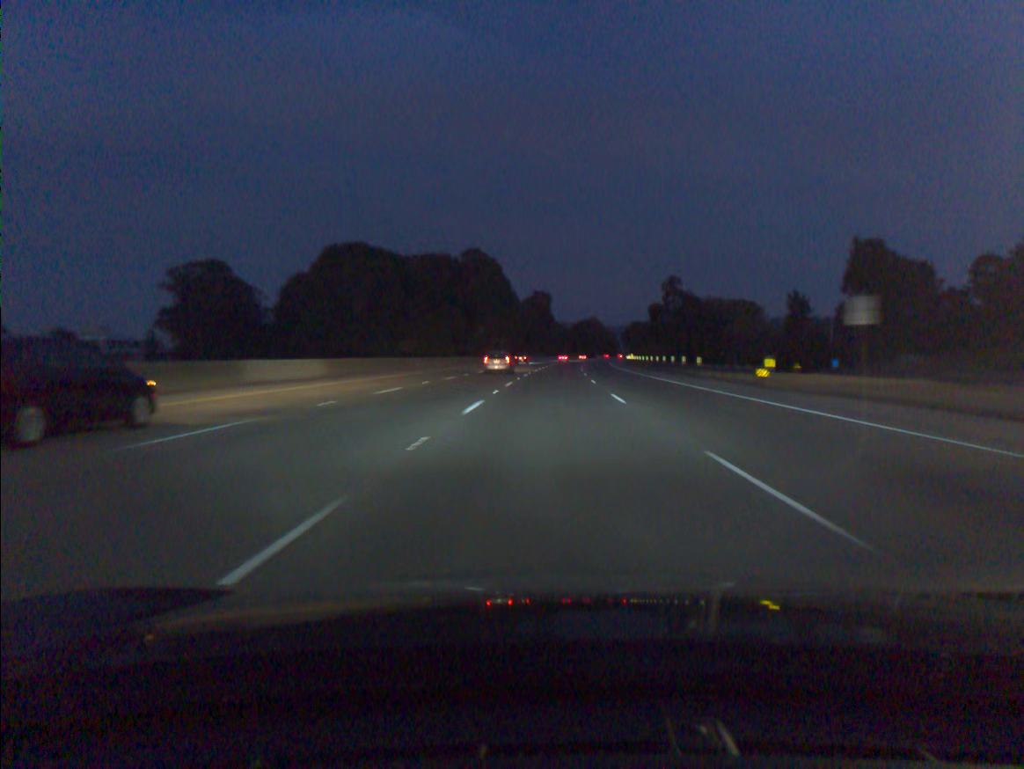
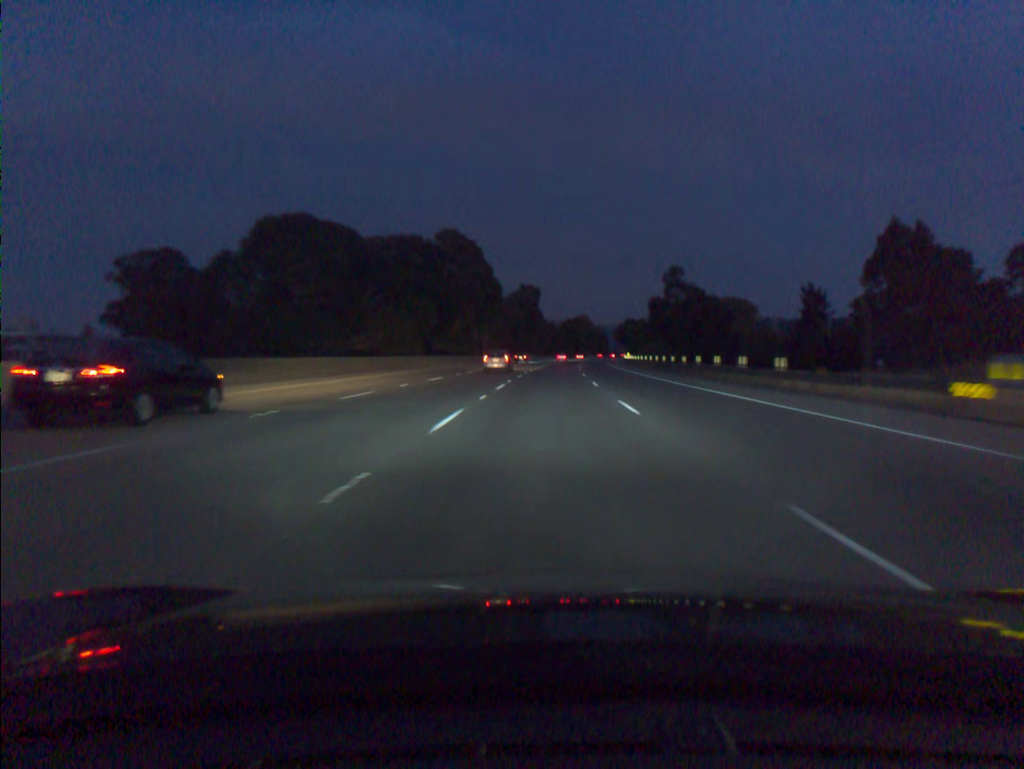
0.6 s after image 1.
(+0.1, +18.5) m; +1°
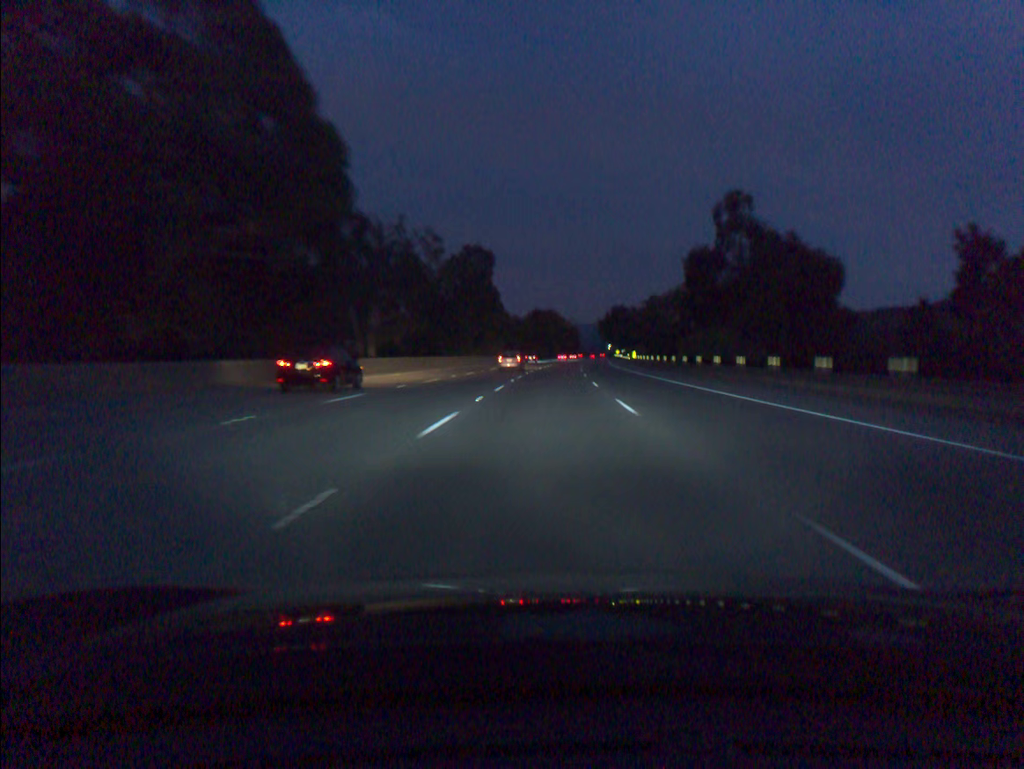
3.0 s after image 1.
(+1.7, +73.6) m; +3°
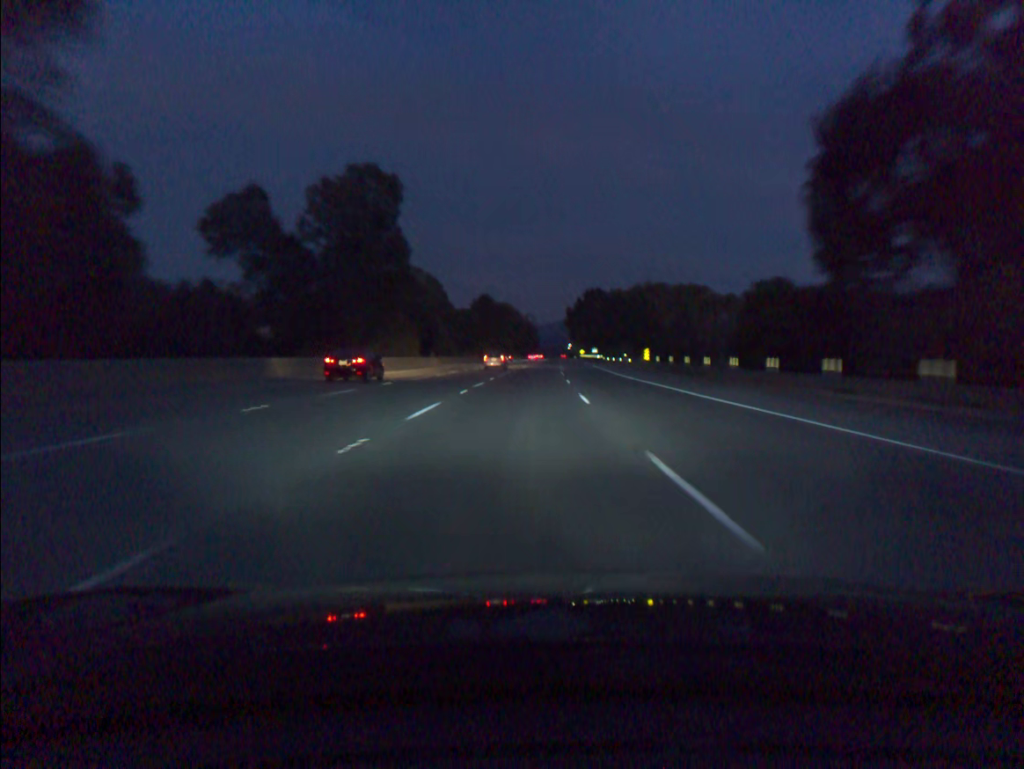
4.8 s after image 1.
(+1.4, +55.1) m; +3°
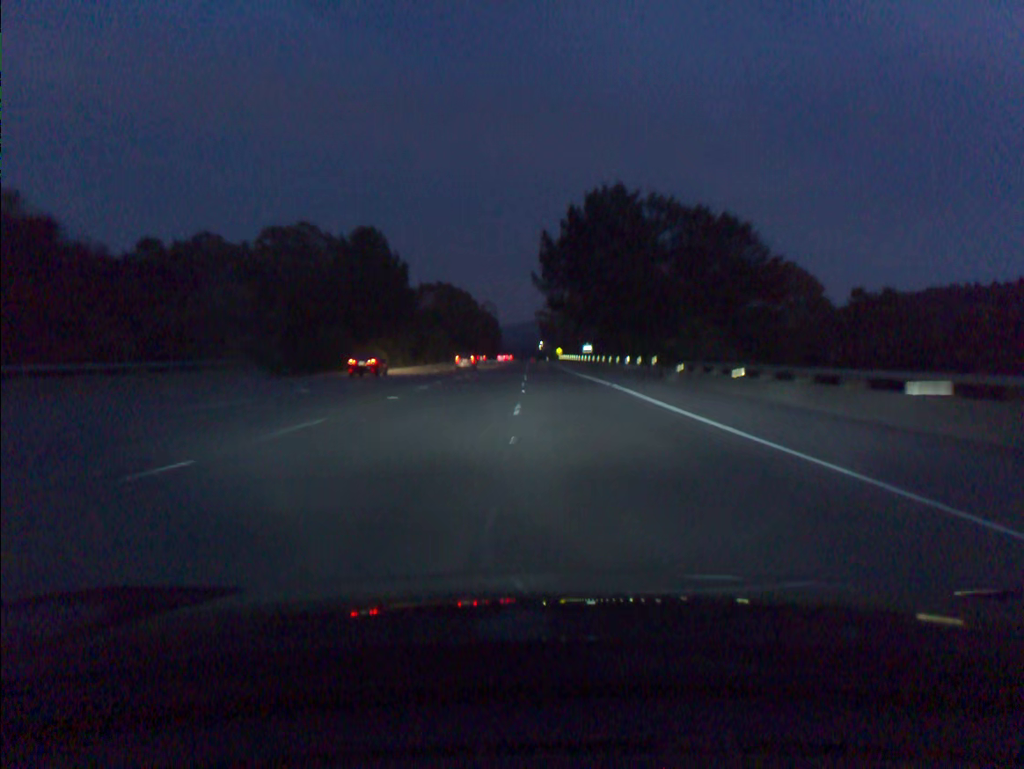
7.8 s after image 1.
(+2.7, +91.7) m; +2°
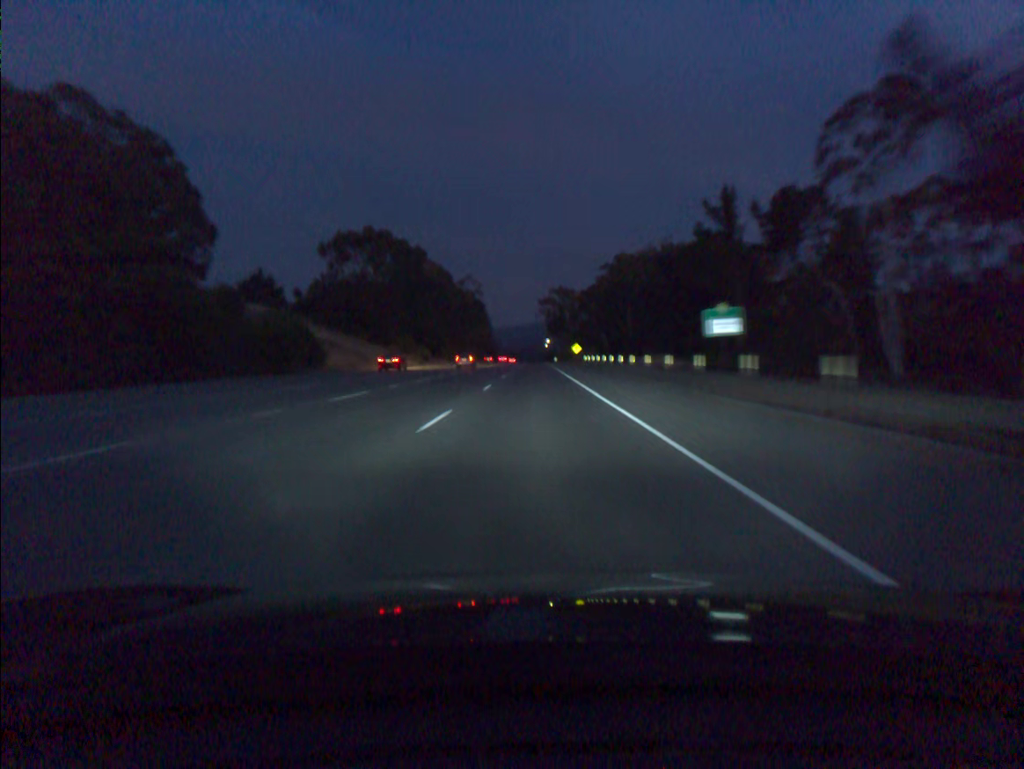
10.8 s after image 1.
(+0.1, +91.7) m; -1°
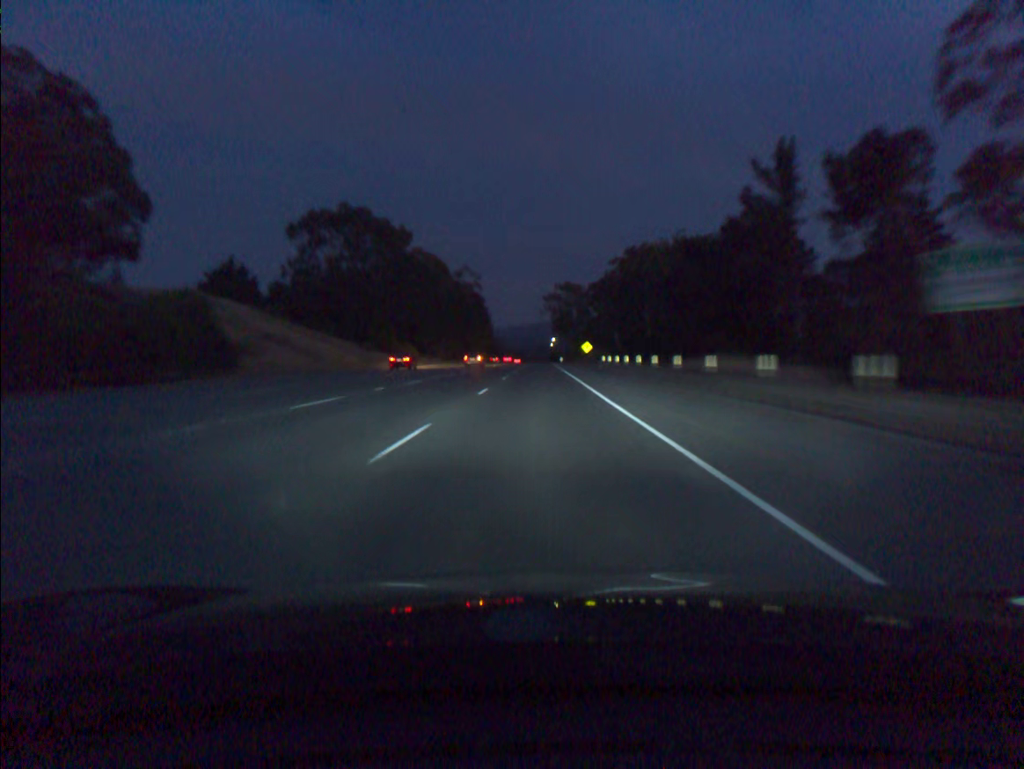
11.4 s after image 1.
(-0.1, +18.4) m; 0°
